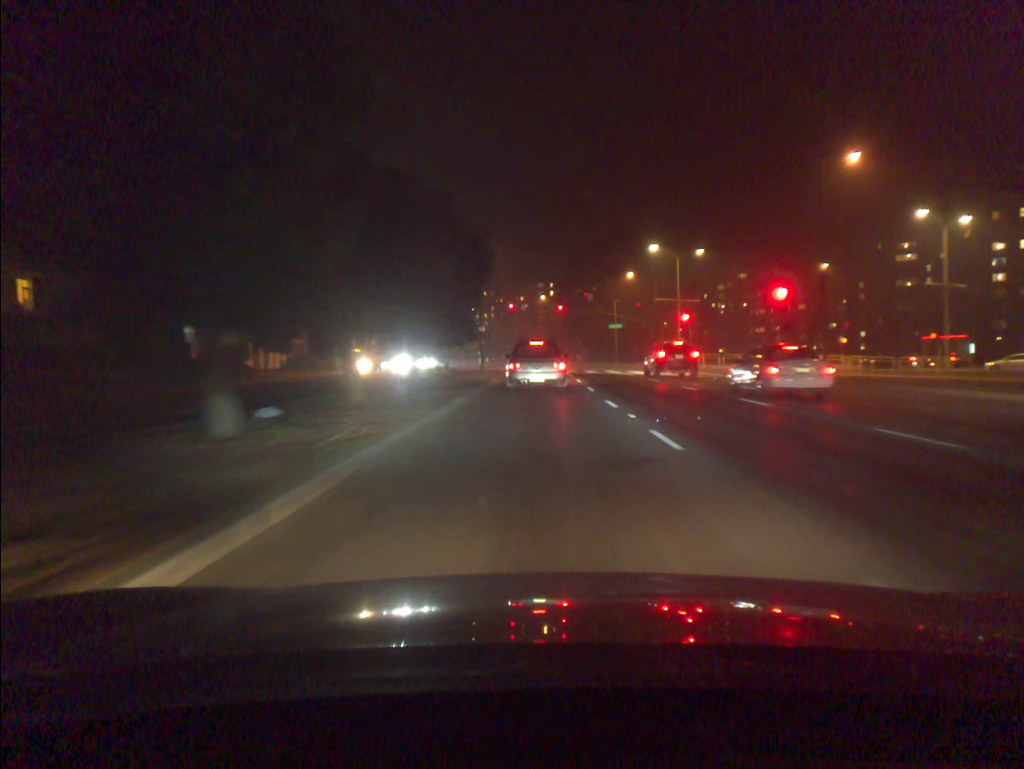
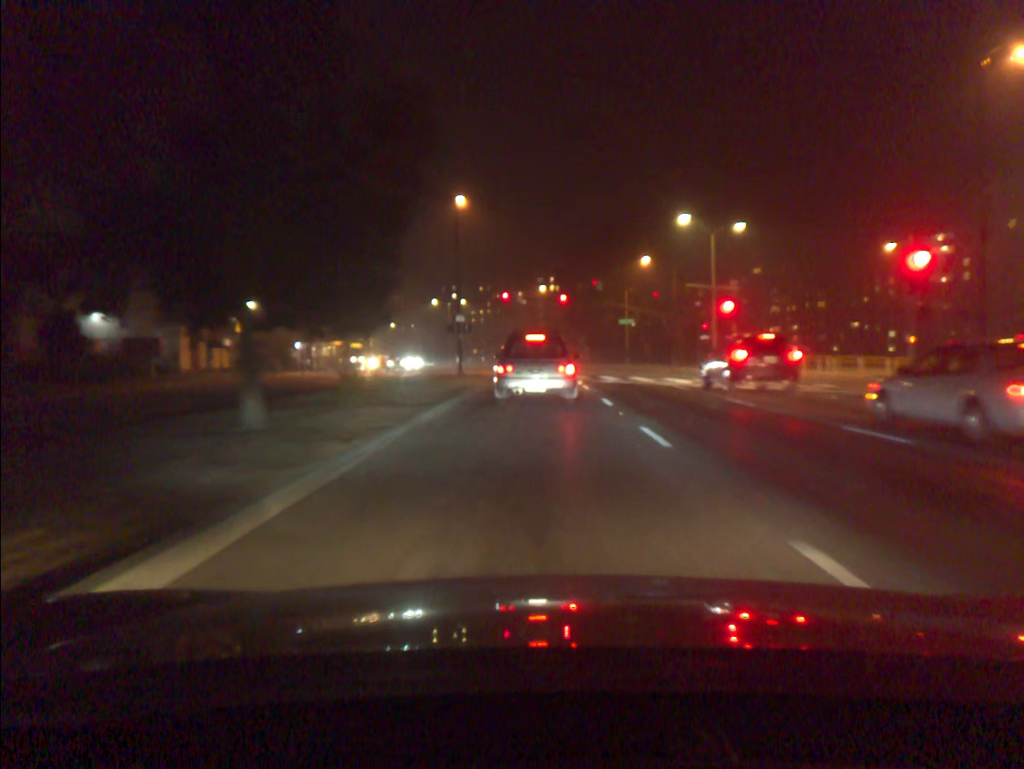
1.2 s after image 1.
(0.0, +14.3) m; 0°
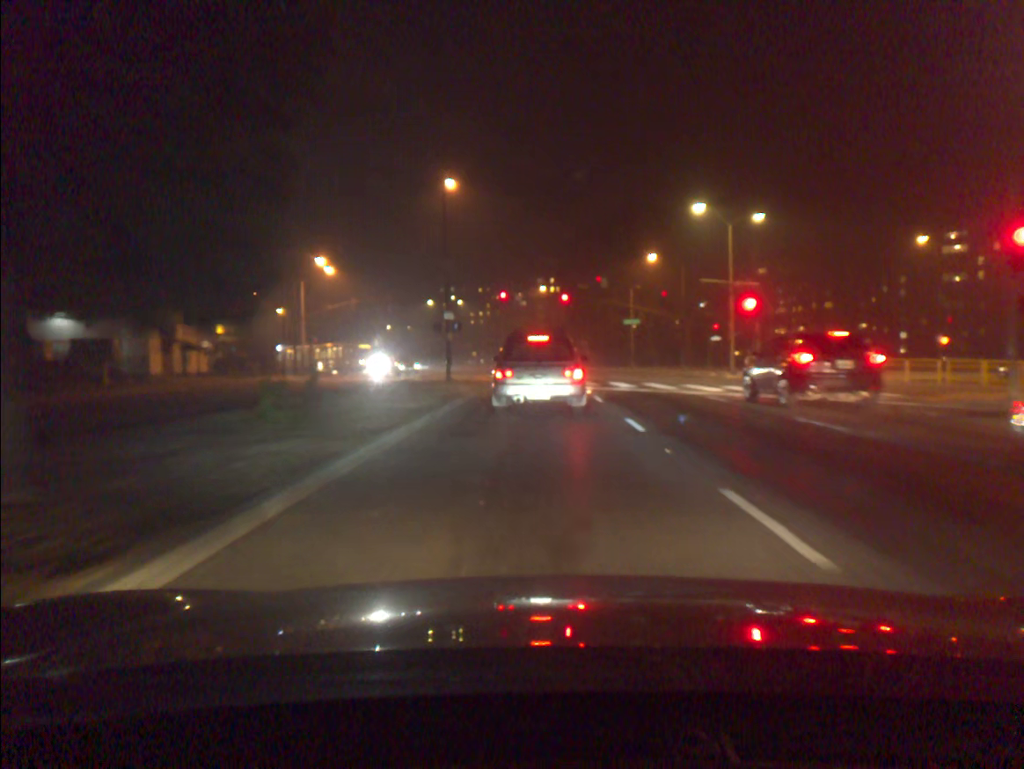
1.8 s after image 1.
(0.0, +5.5) m; 0°
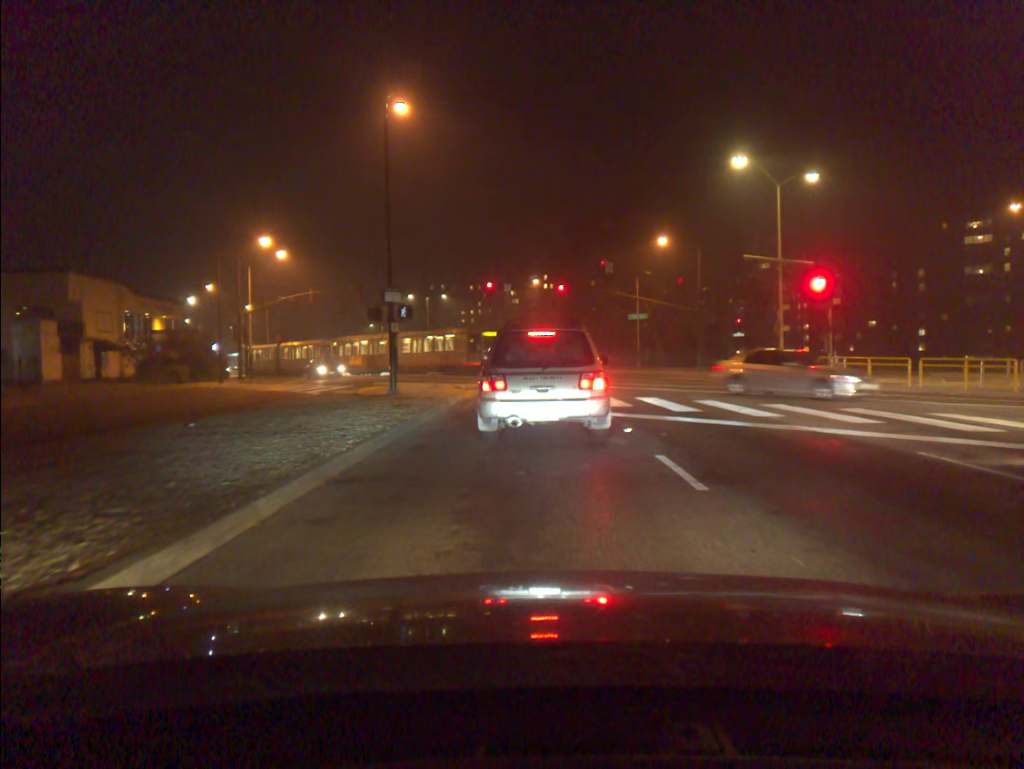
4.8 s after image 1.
(+0.1, +12.9) m; +1°
